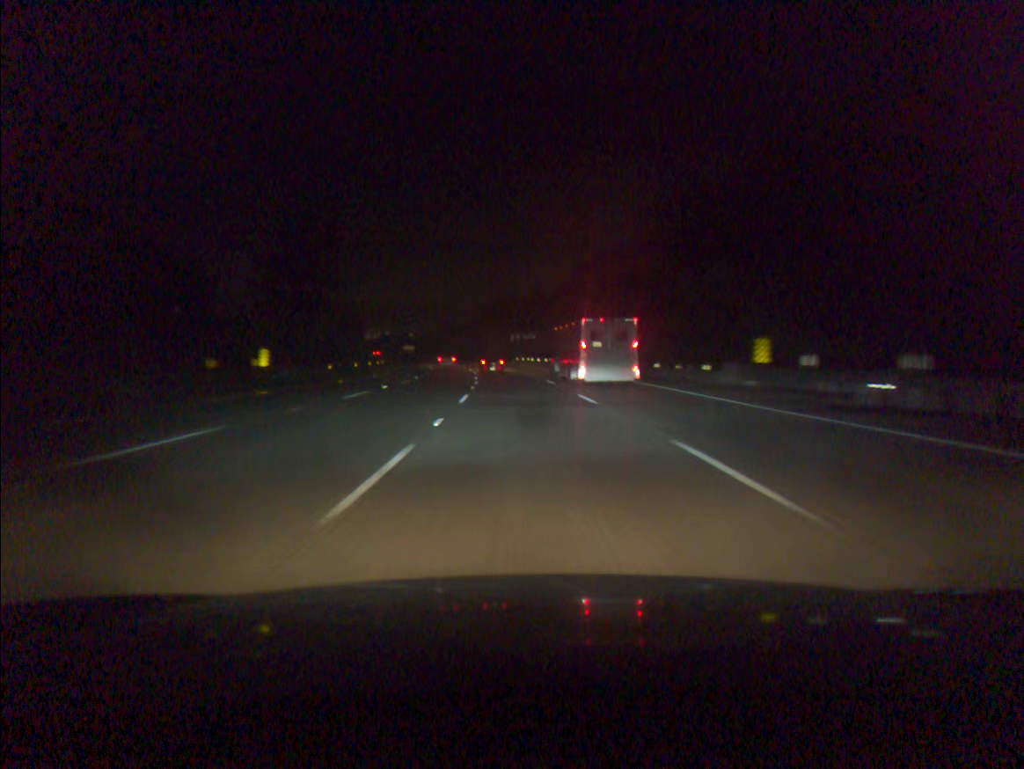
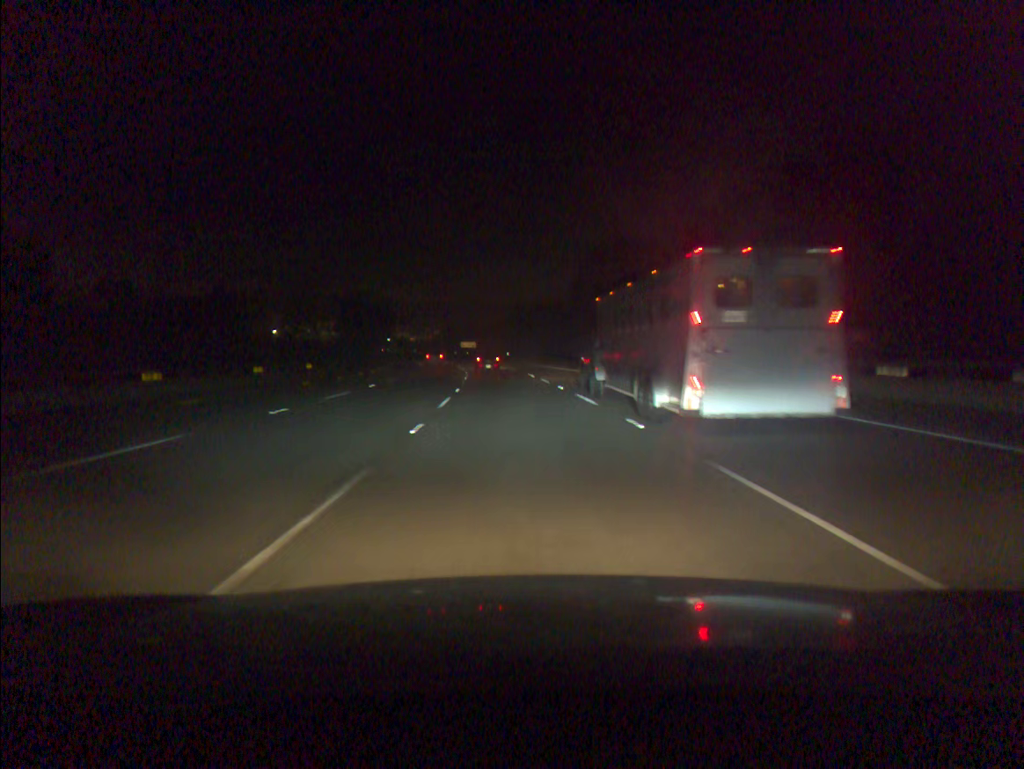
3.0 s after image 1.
(-4.8, +90.2) m; -7°
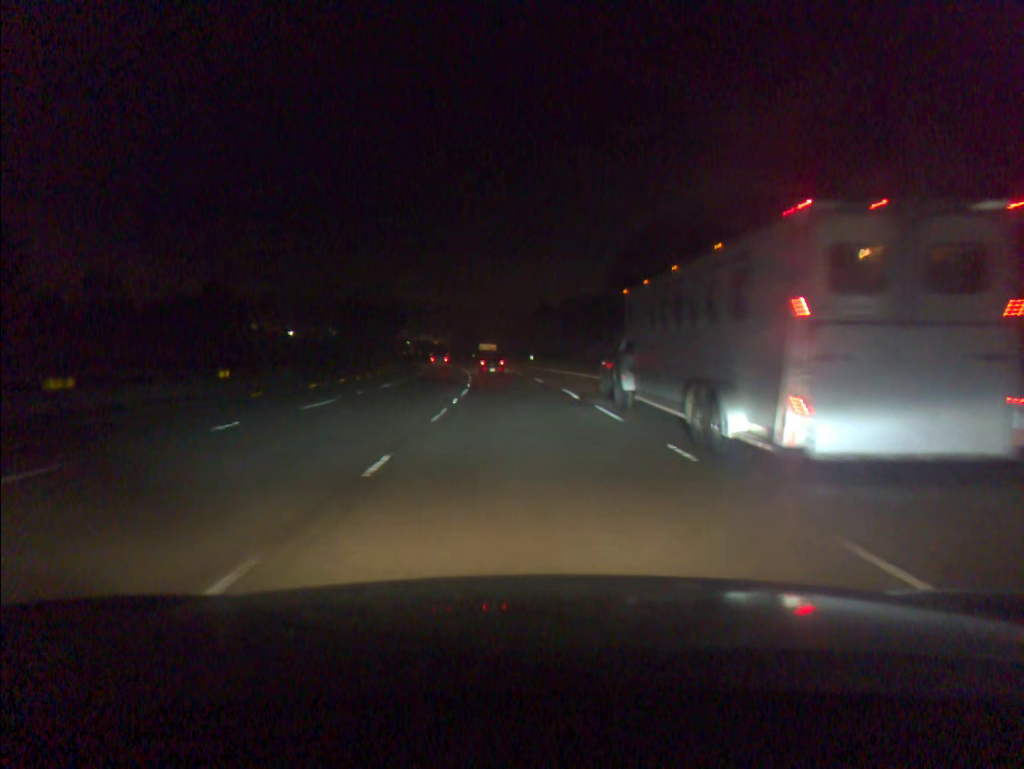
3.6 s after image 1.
(-0.3, +18.0) m; -2°
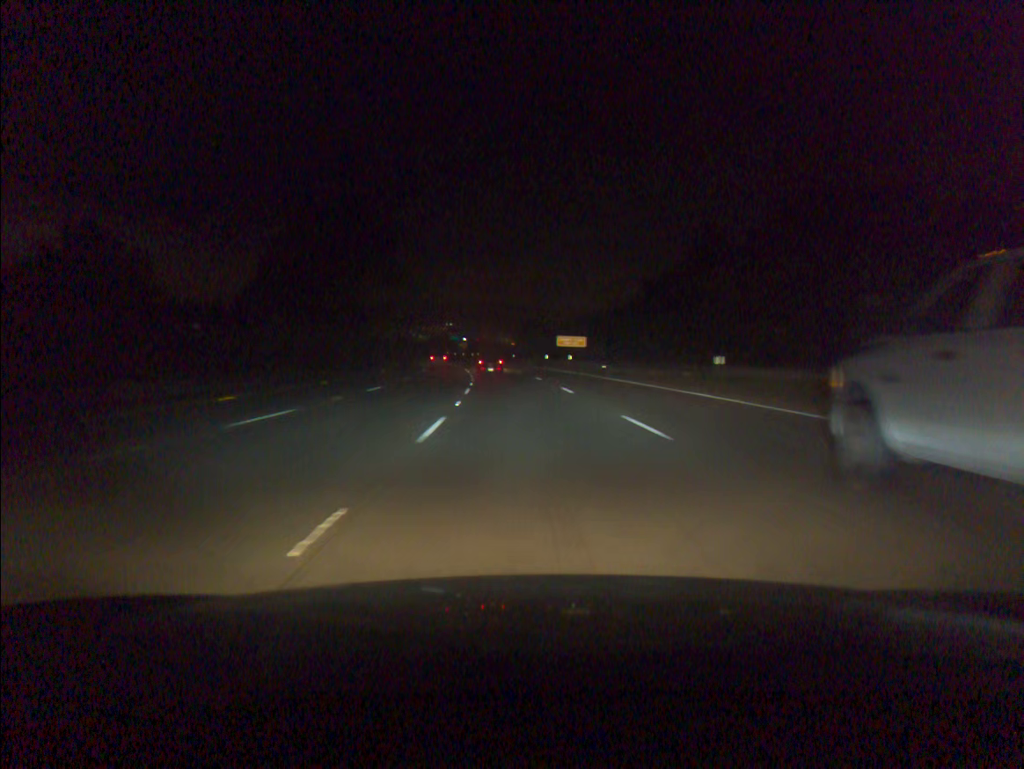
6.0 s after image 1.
(-3.6, +71.6) m; -6°
